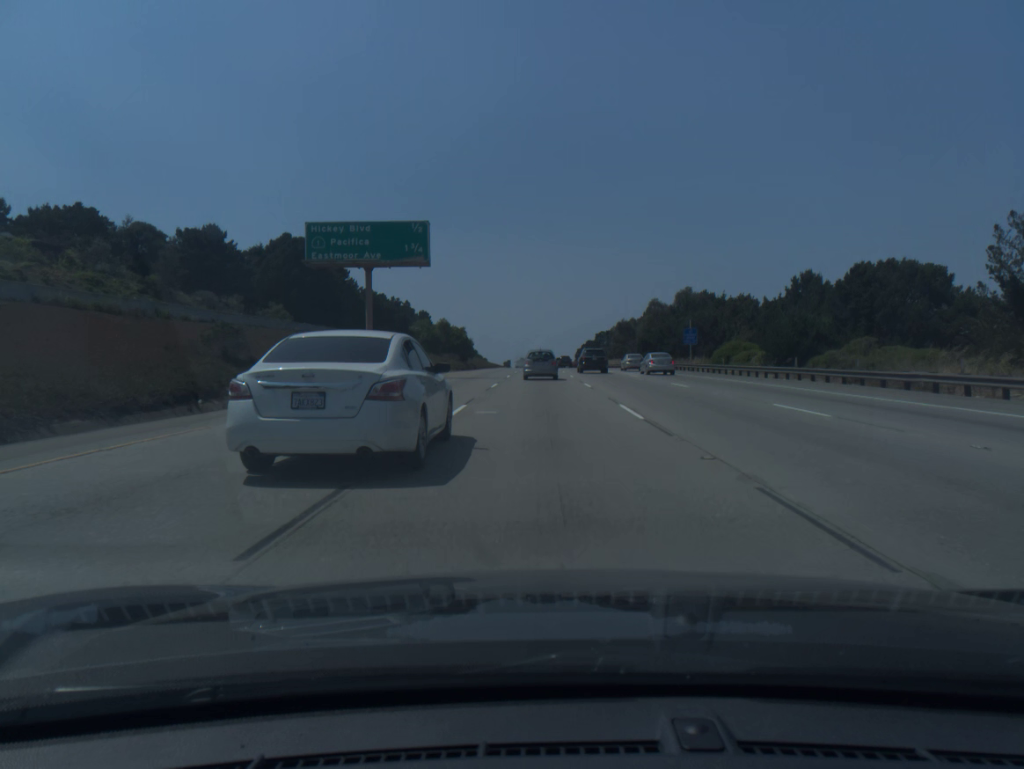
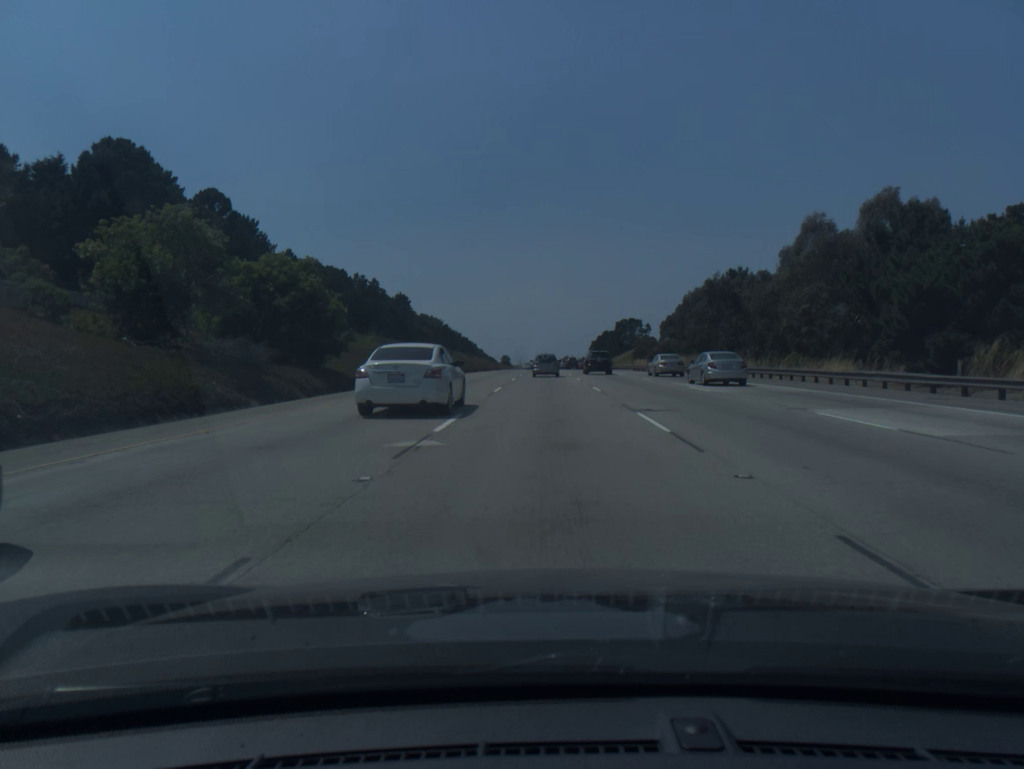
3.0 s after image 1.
(-0.5, +75.6) m; -1°
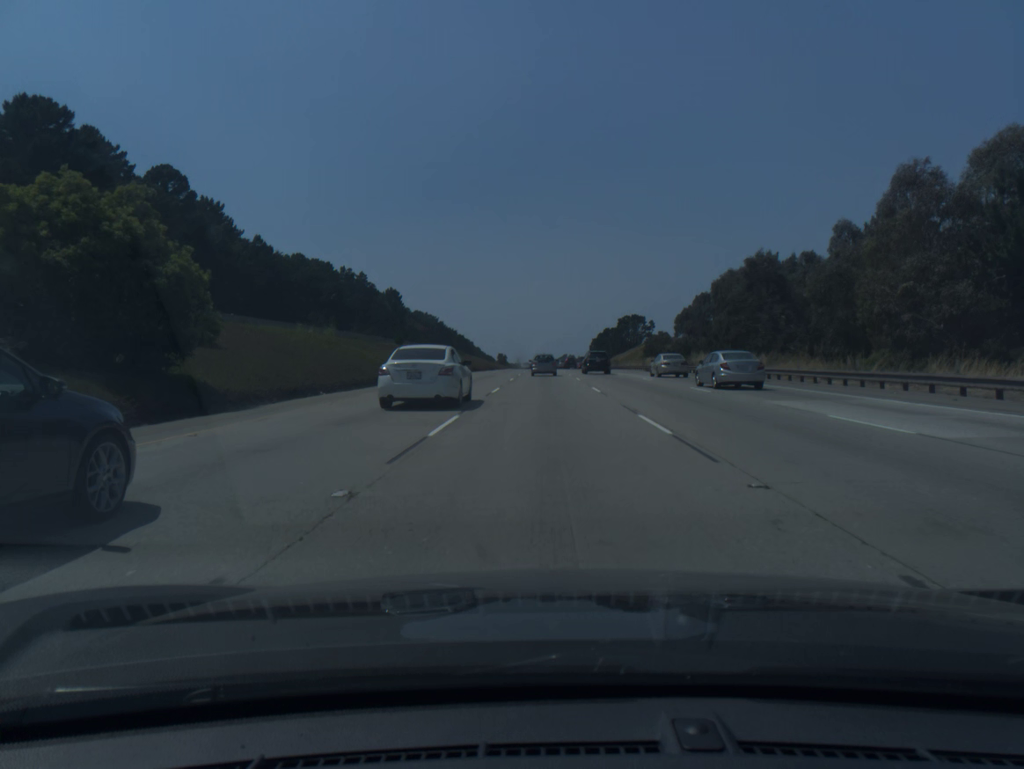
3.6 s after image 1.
(0.0, +15.1) m; 0°
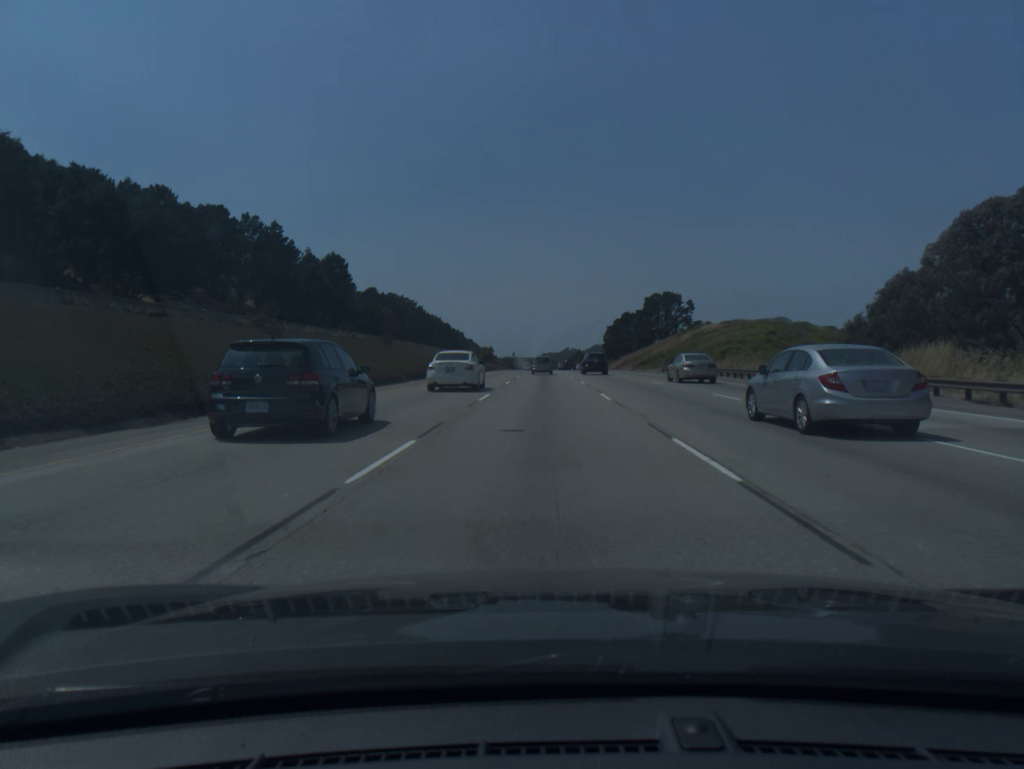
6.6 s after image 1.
(+0.2, +77.0) m; 0°
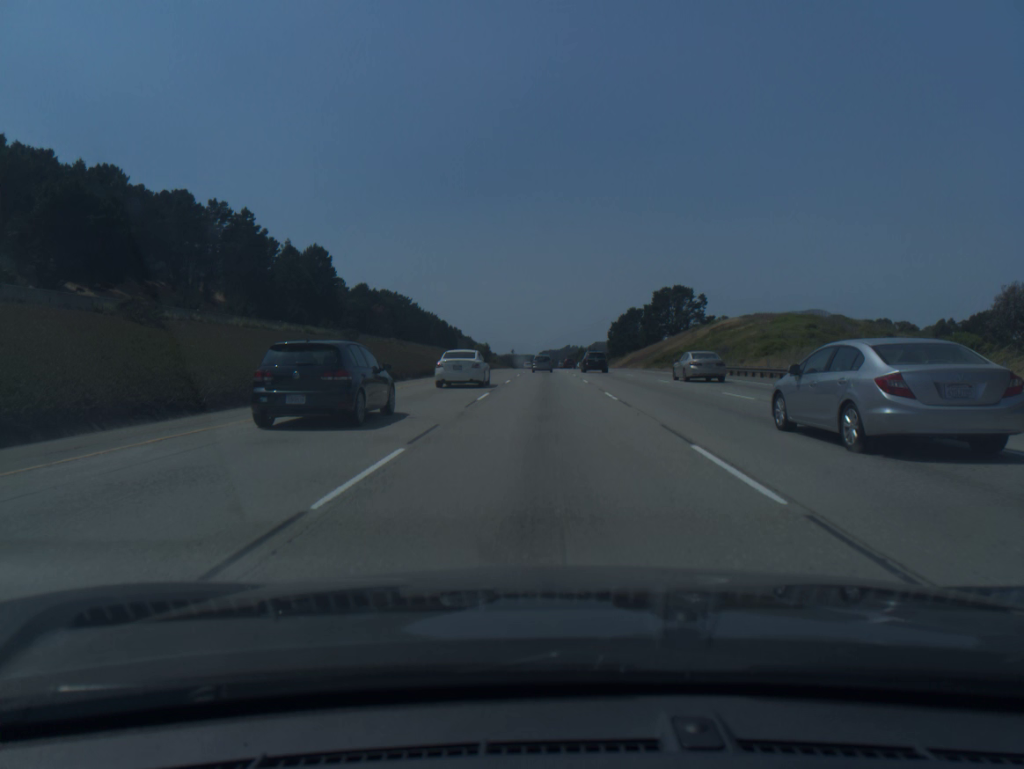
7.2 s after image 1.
(0.0, +15.8) m; 0°
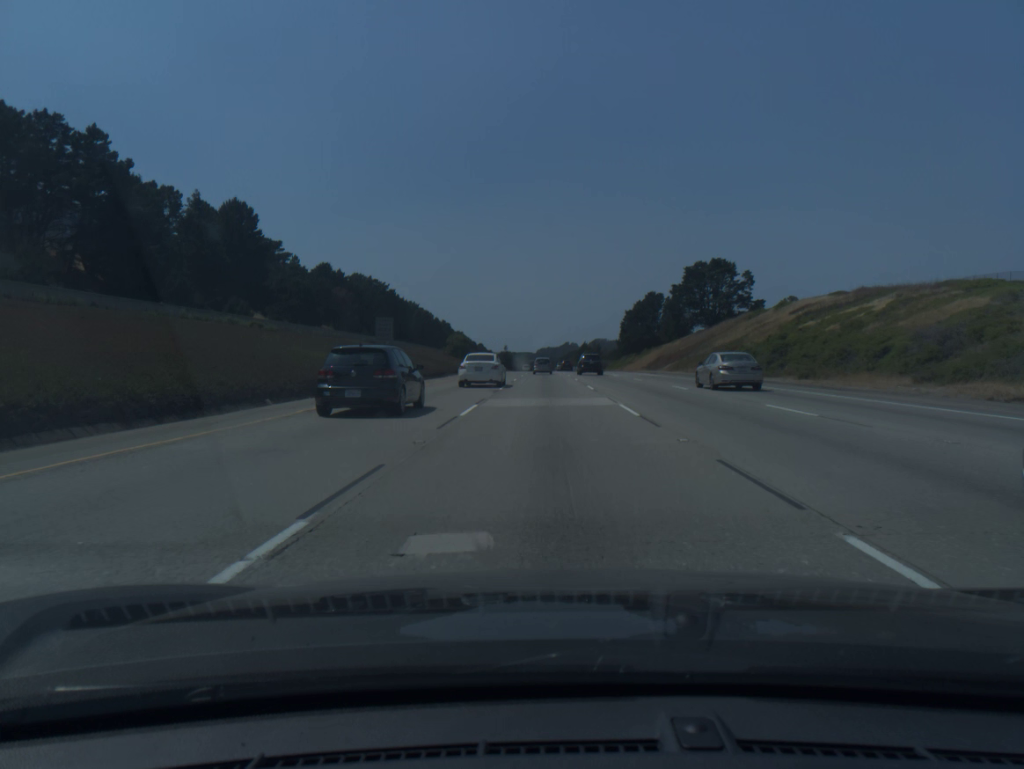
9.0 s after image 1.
(0.0, +48.4) m; 0°
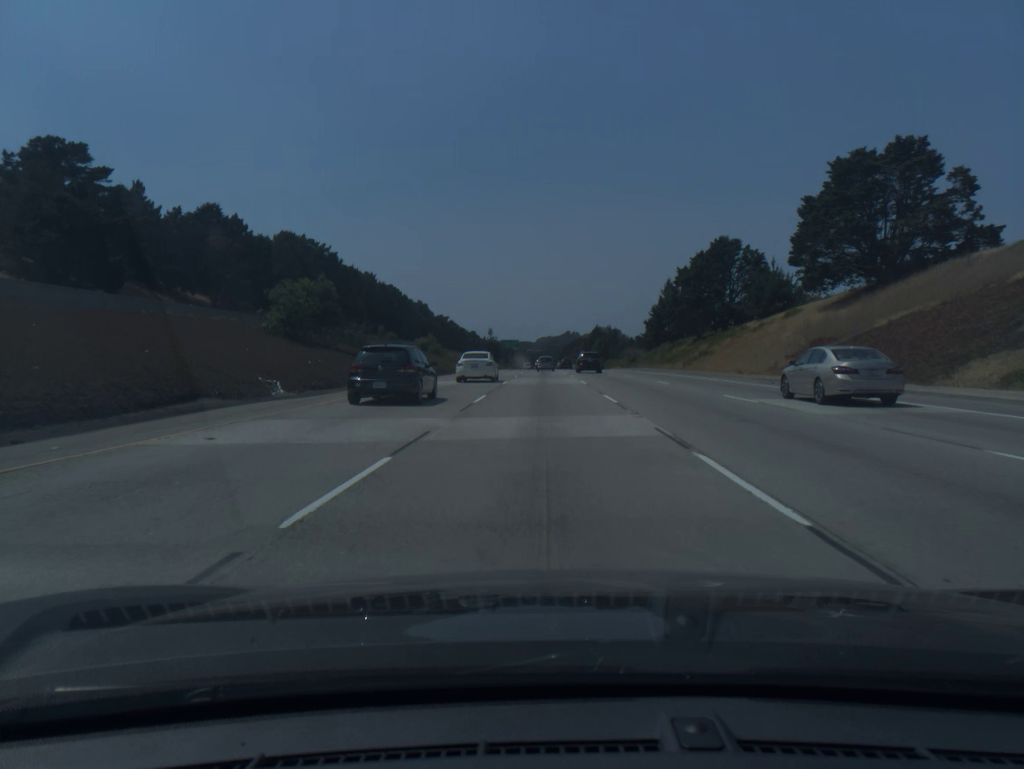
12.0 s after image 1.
(+0.2, +83.7) m; 0°
